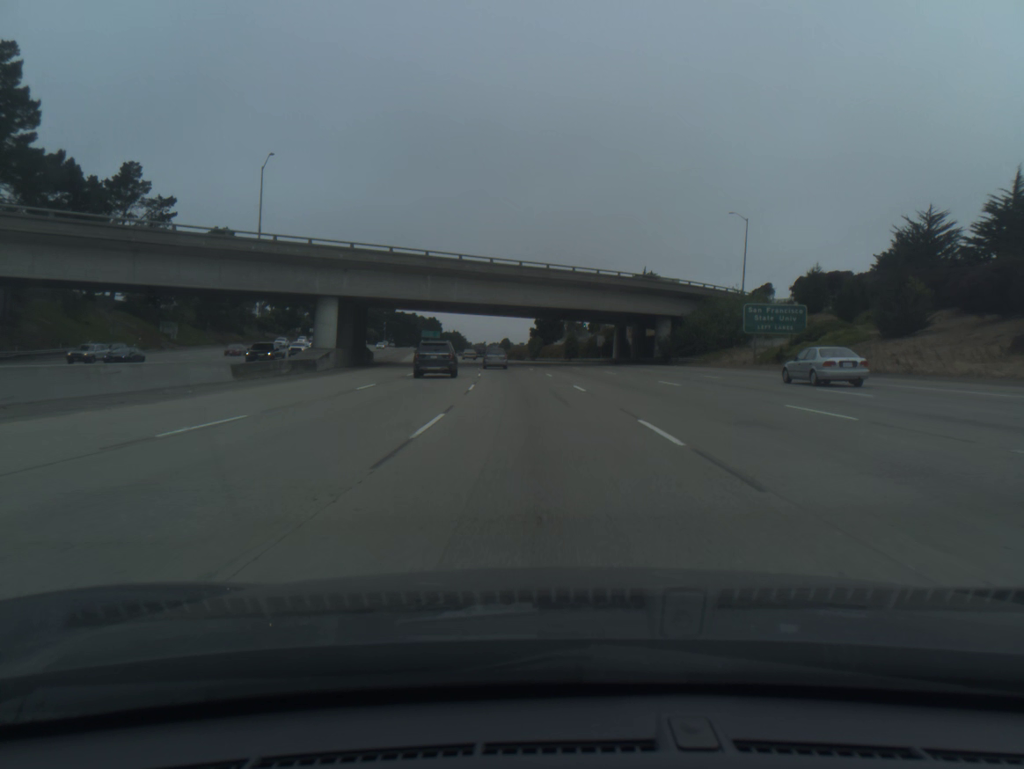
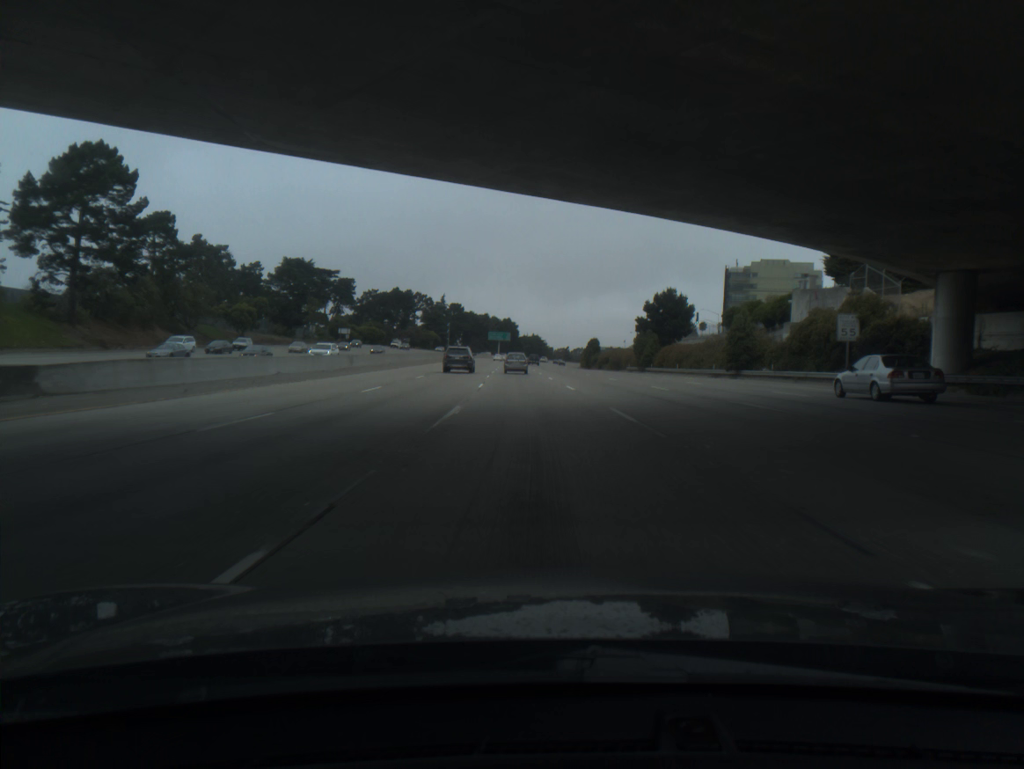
(-3.7, +66.7) m; -6°
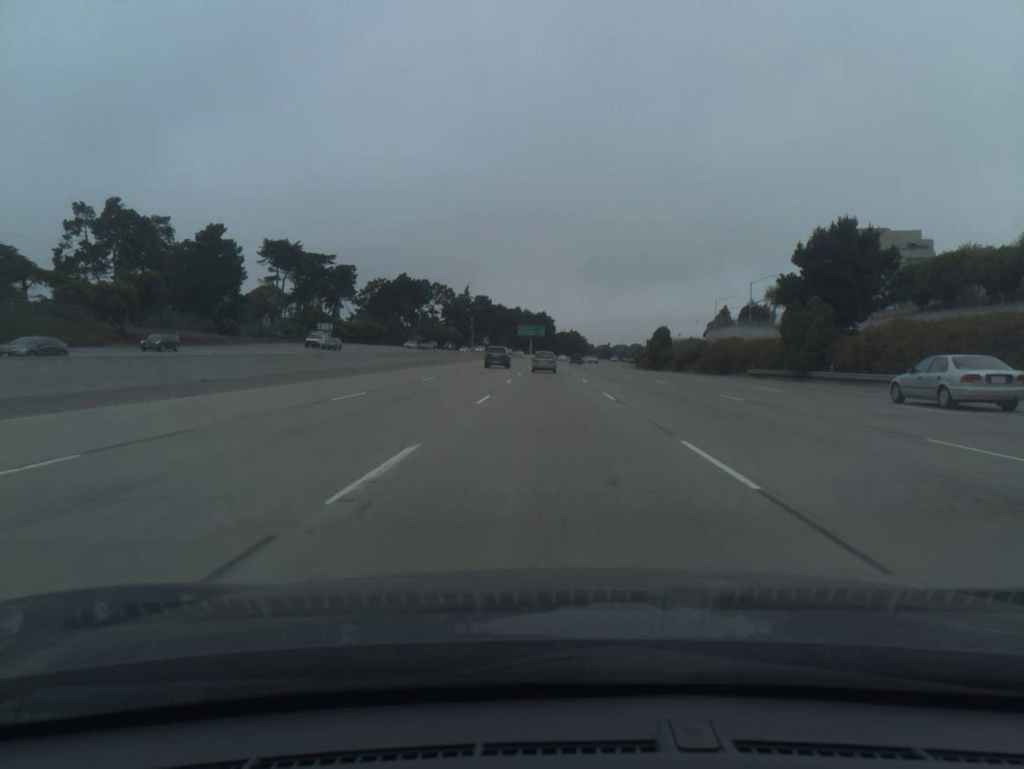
(-1.5, +50.5) m; -3°
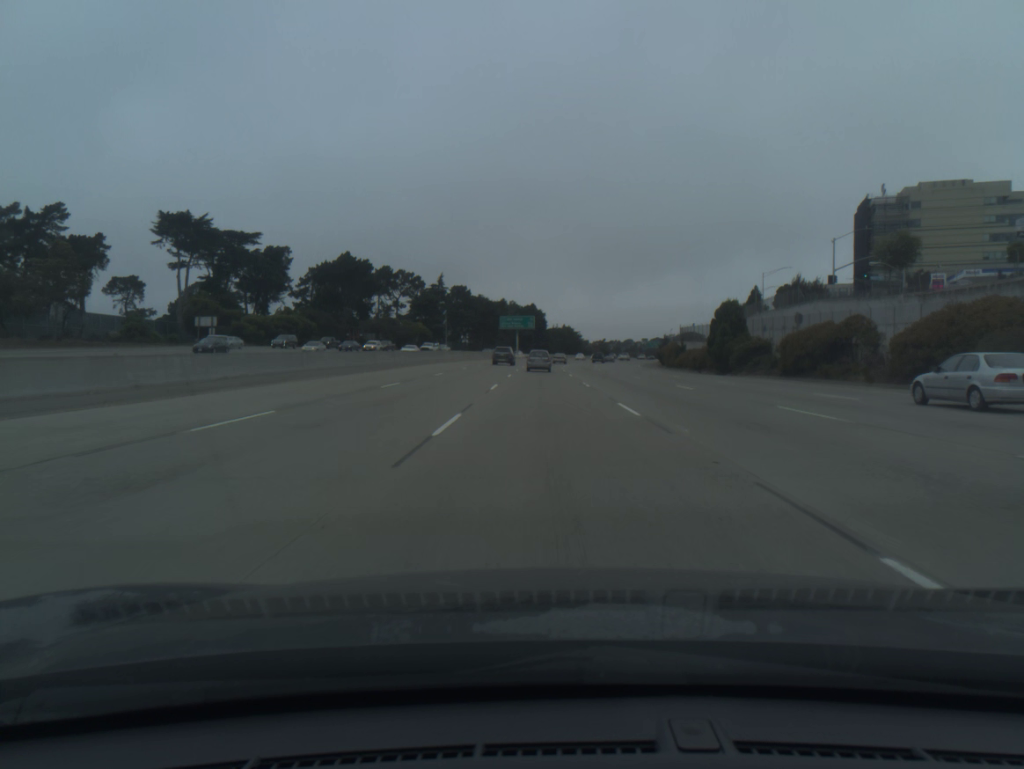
(+0.2, +50.4) m; +1°
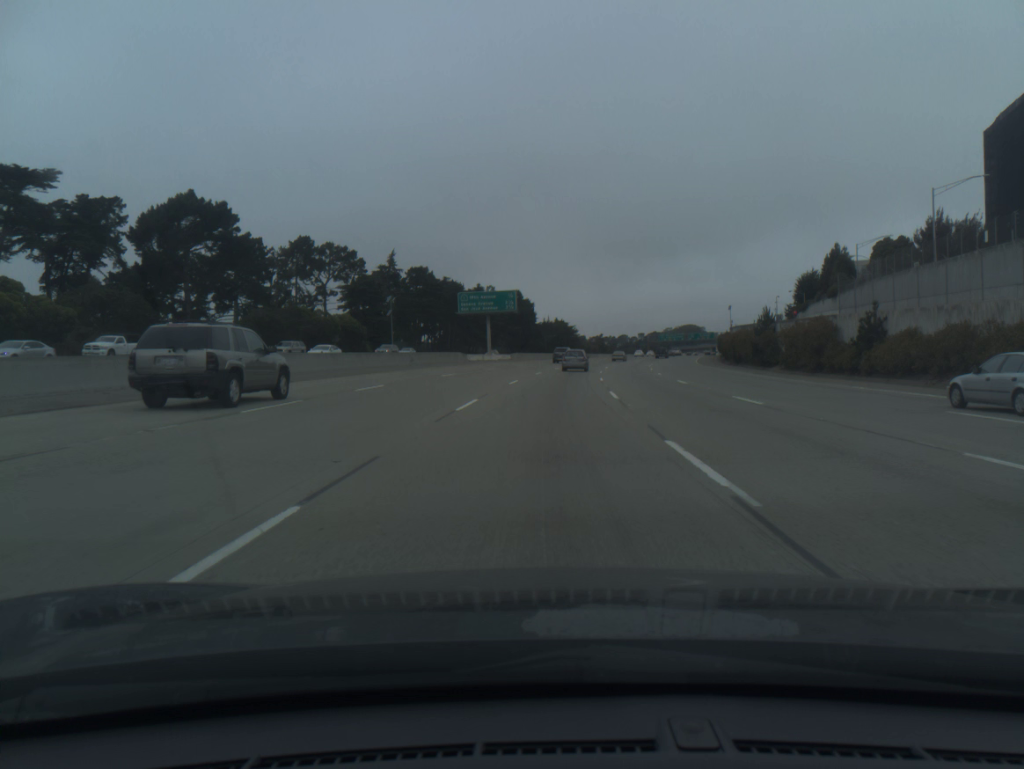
(+0.3, +66.3) m; +1°
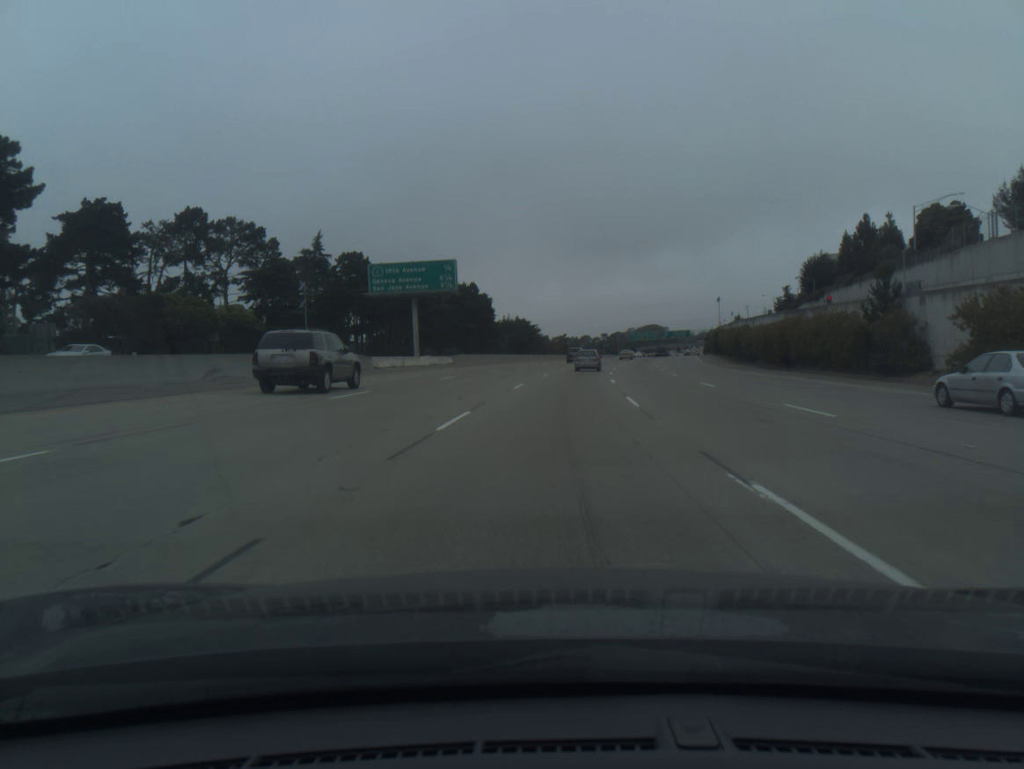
(+0.7, +32.7) m; +3°
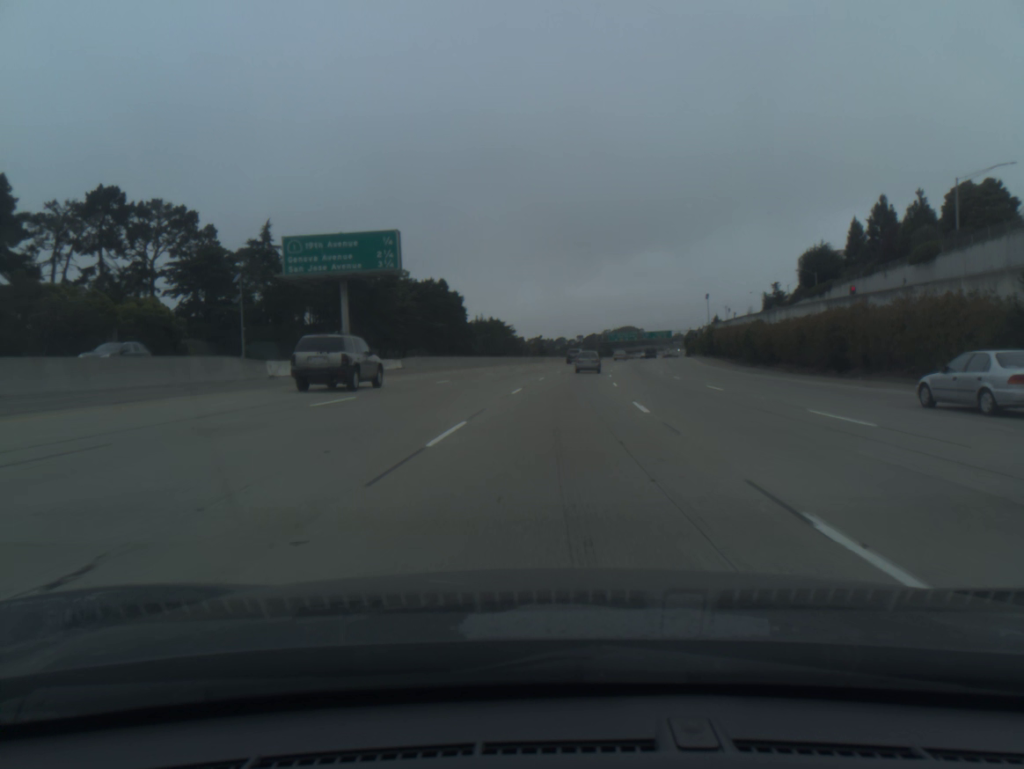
(+0.2, +16.3) m; +2°
